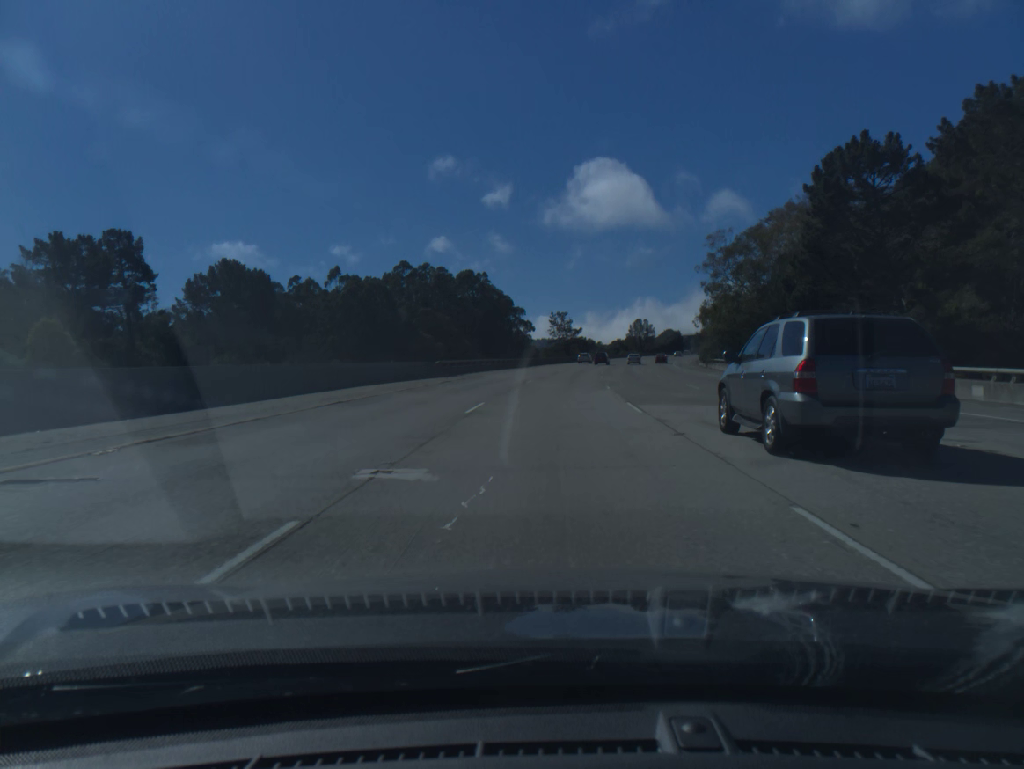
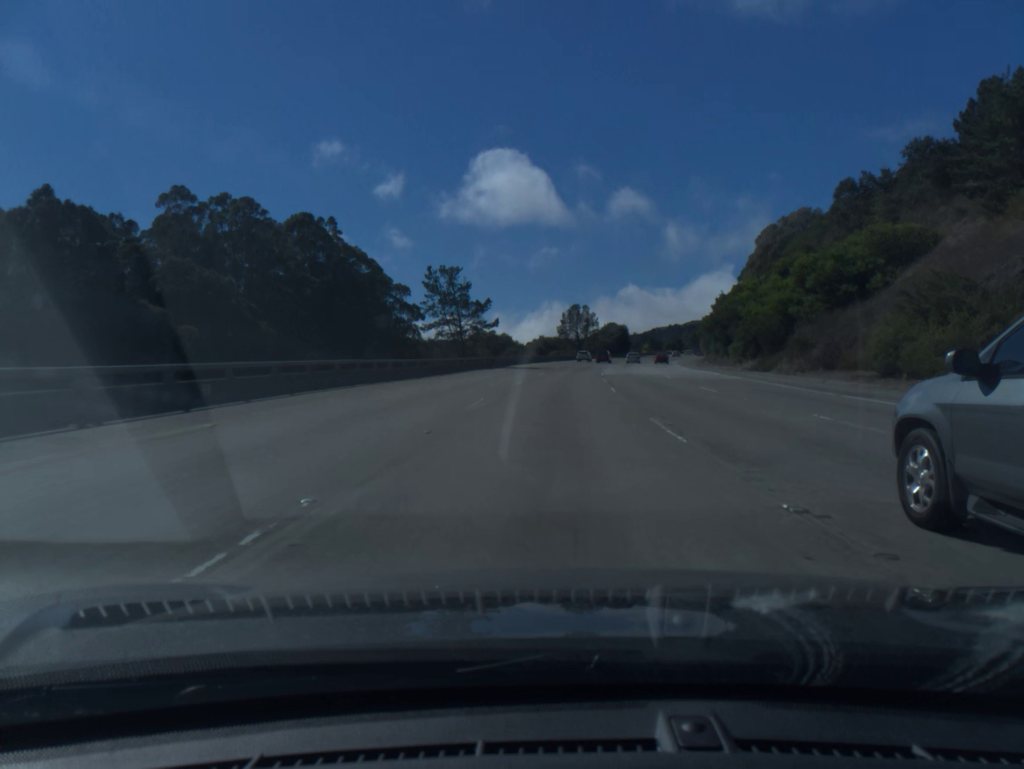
(+4.5, +78.0) m; +6°
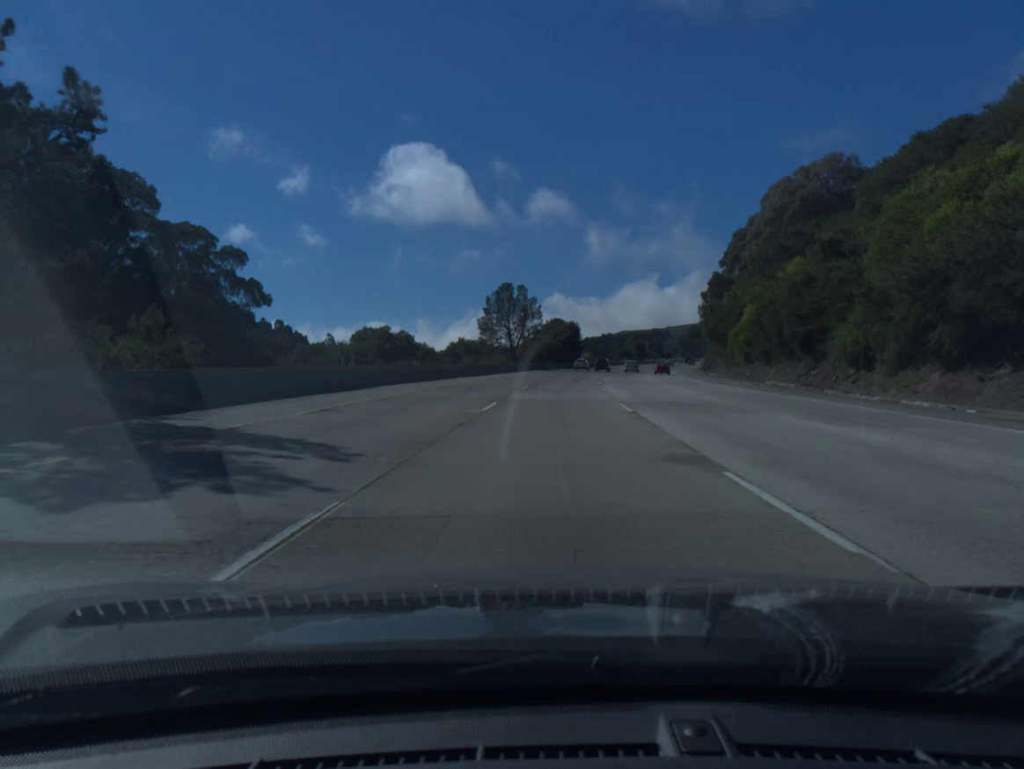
(+2.5, +58.7) m; +5°
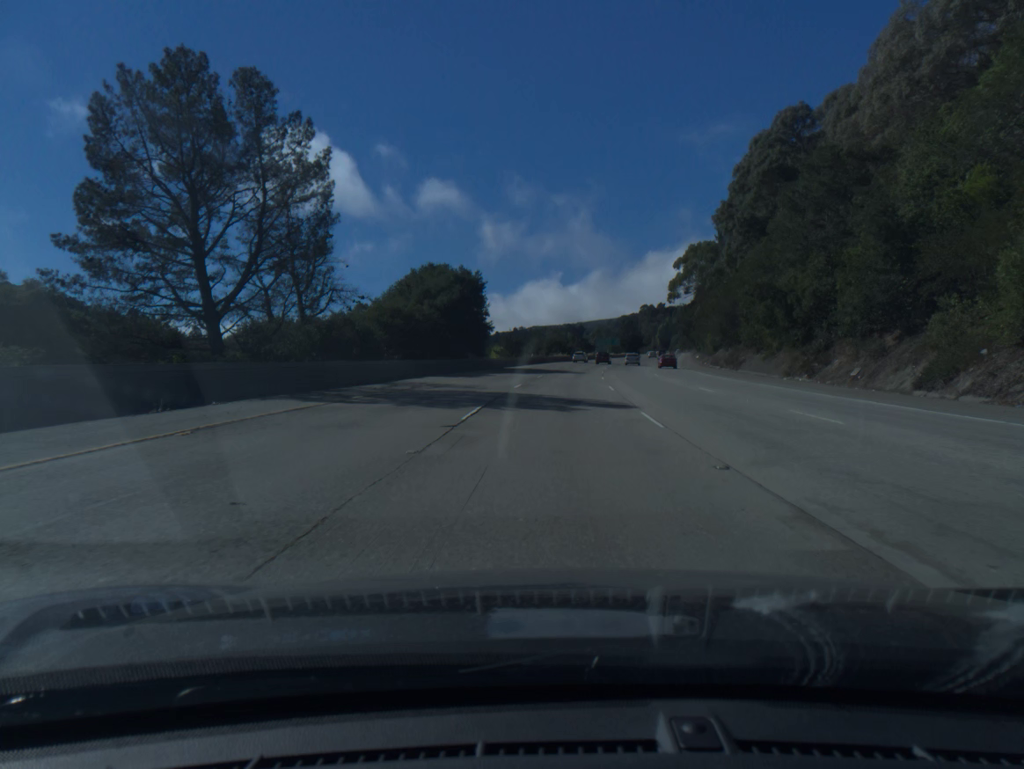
(+4.3, +78.0) m; +6°
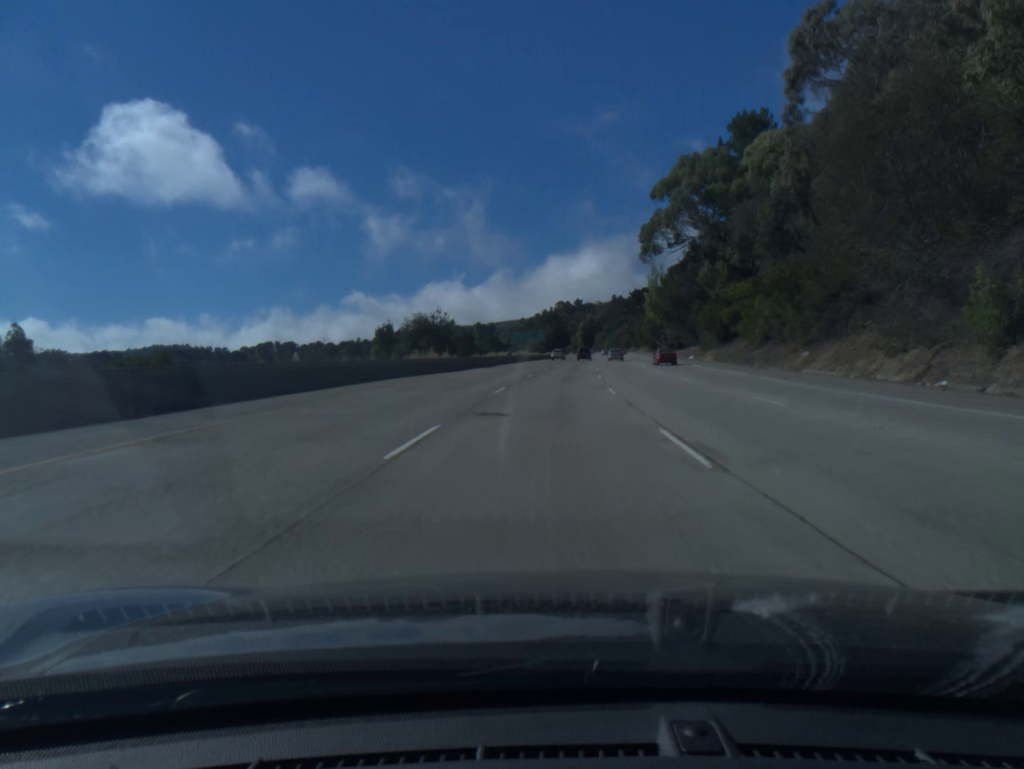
(+4.7, +78.1) m; +7°
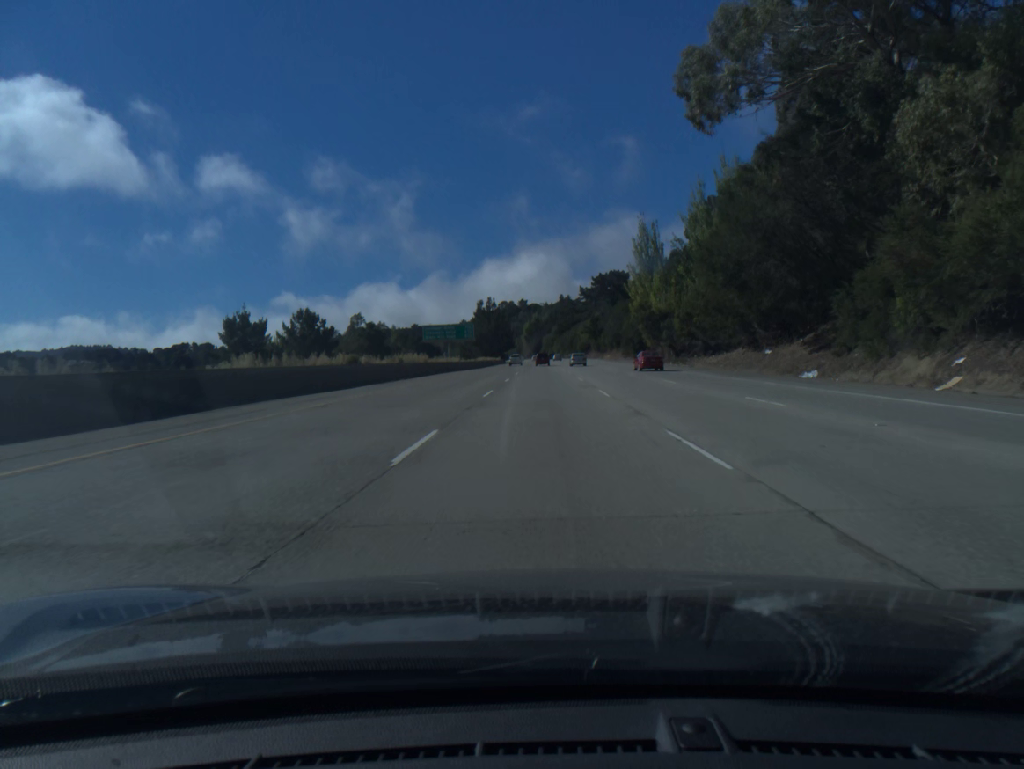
(+2.2, +58.8) m; +4°
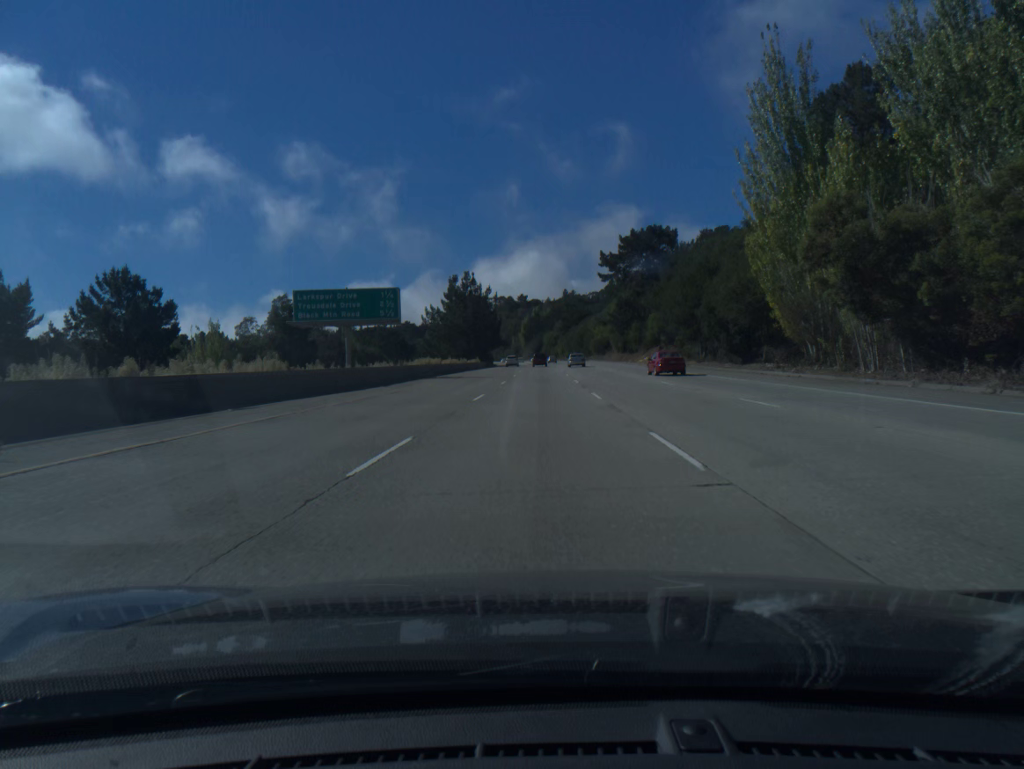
(+0.3, +58.8) m; 0°
